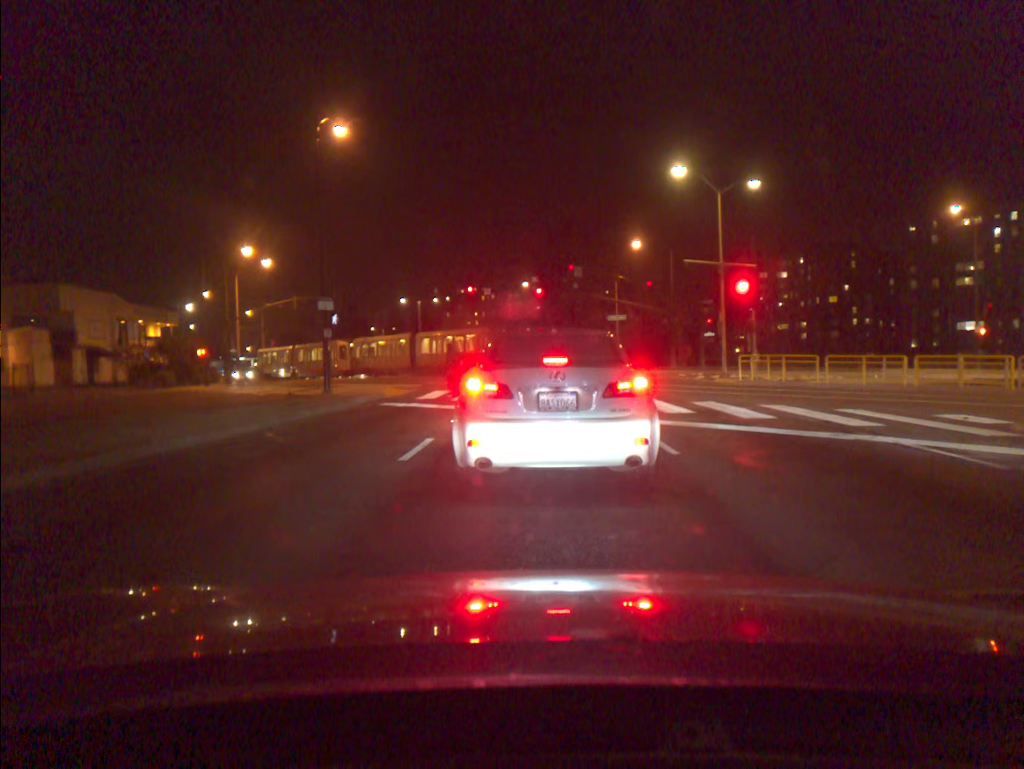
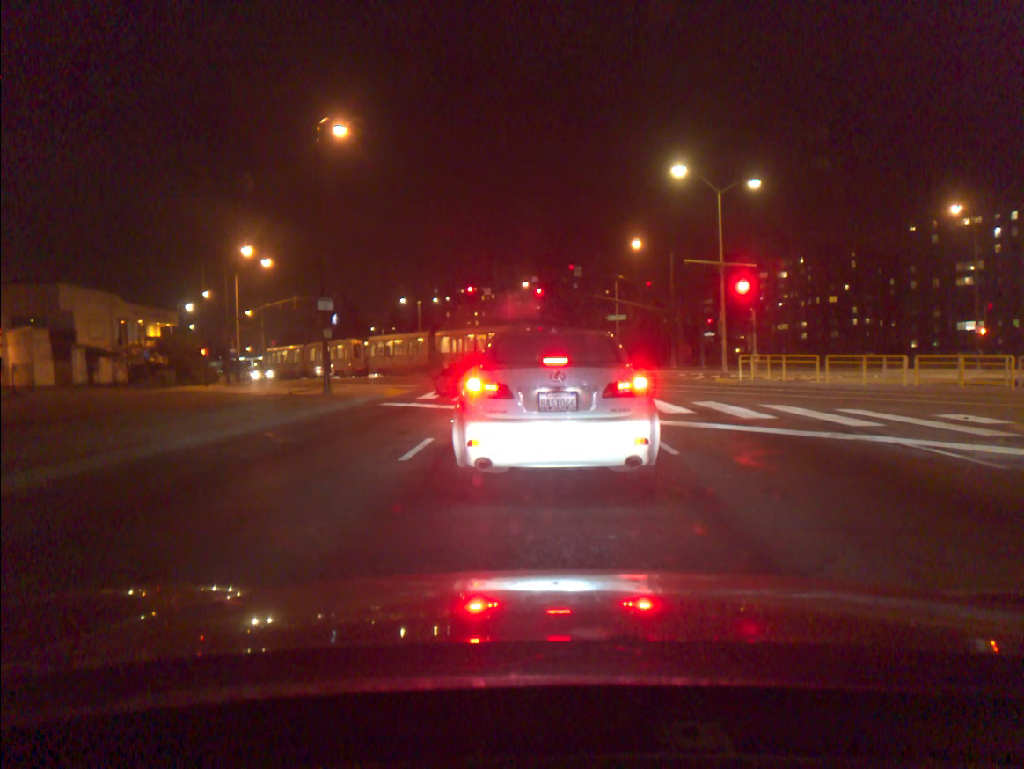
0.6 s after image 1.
(0.0, 0.0) m; 0°
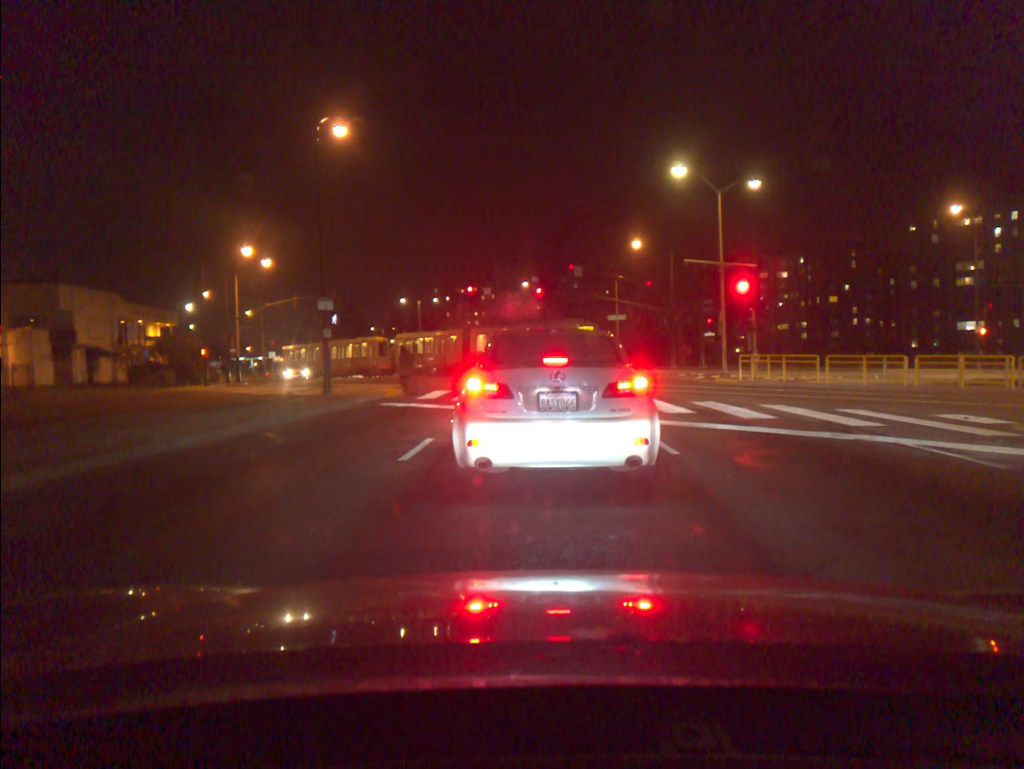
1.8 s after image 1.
(0.0, 0.0) m; 0°
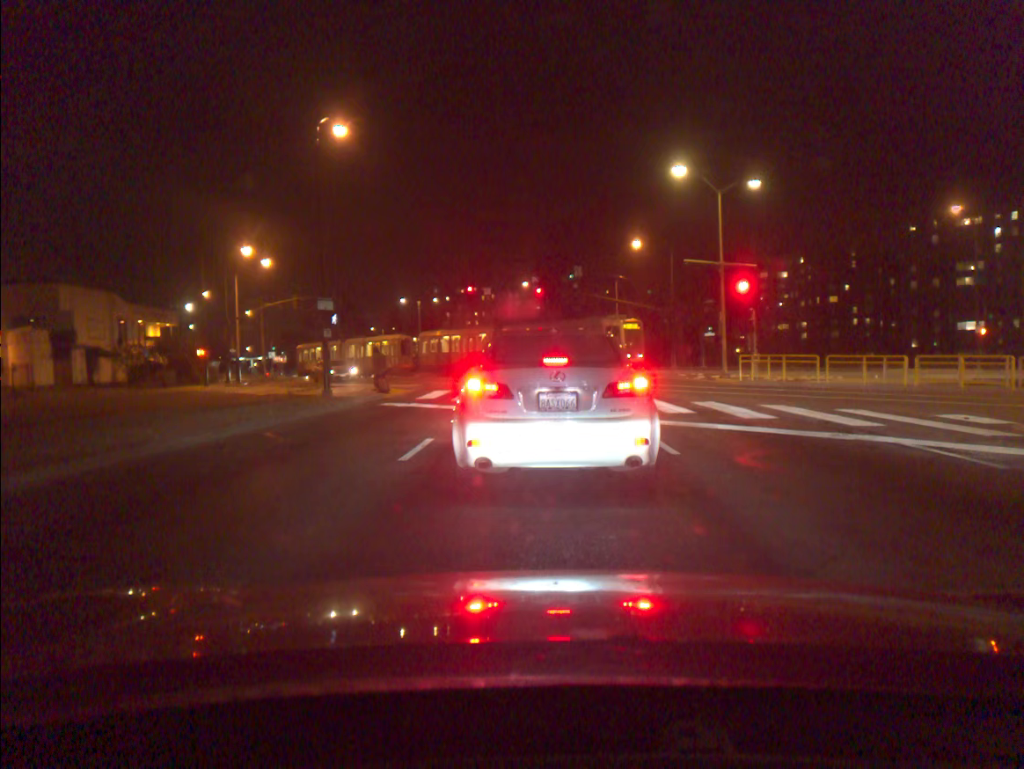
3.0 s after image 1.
(0.0, 0.0) m; 0°
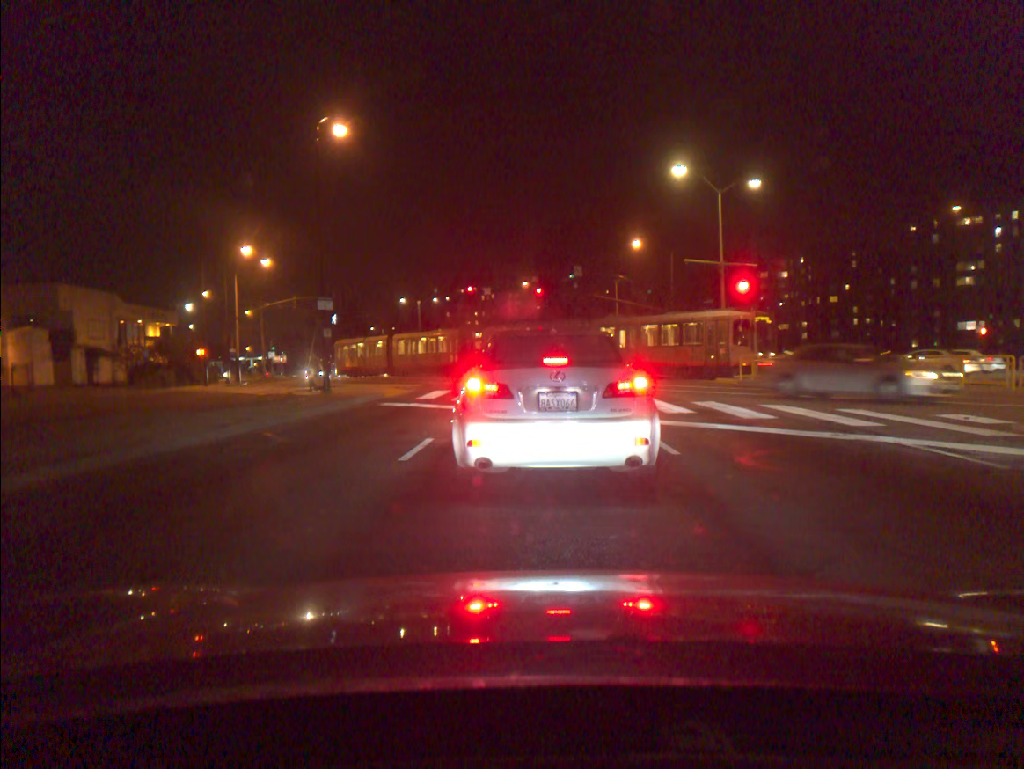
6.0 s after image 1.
(0.0, 0.0) m; 0°
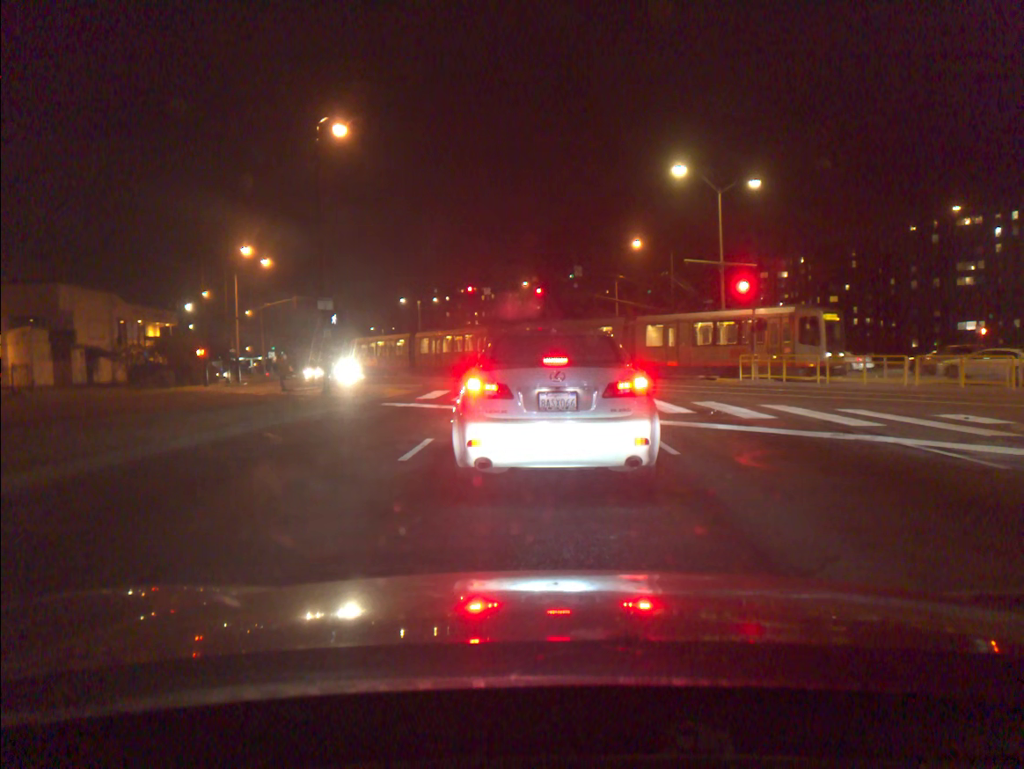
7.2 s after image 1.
(0.0, 0.0) m; 0°
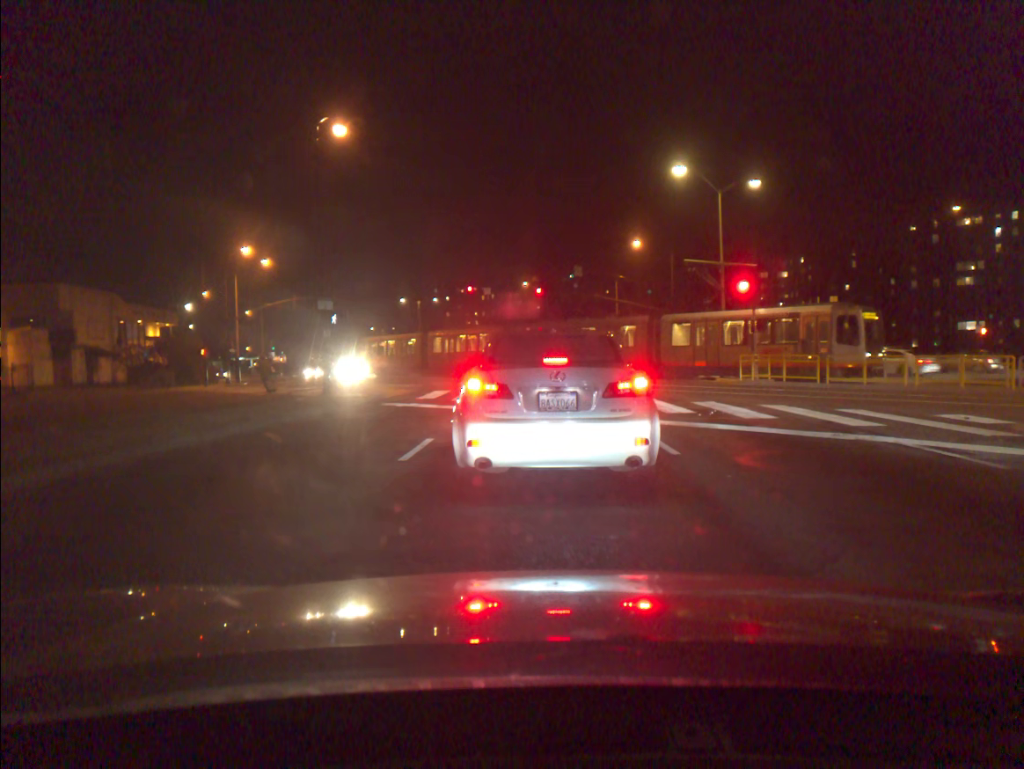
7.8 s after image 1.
(0.0, 0.0) m; 0°
